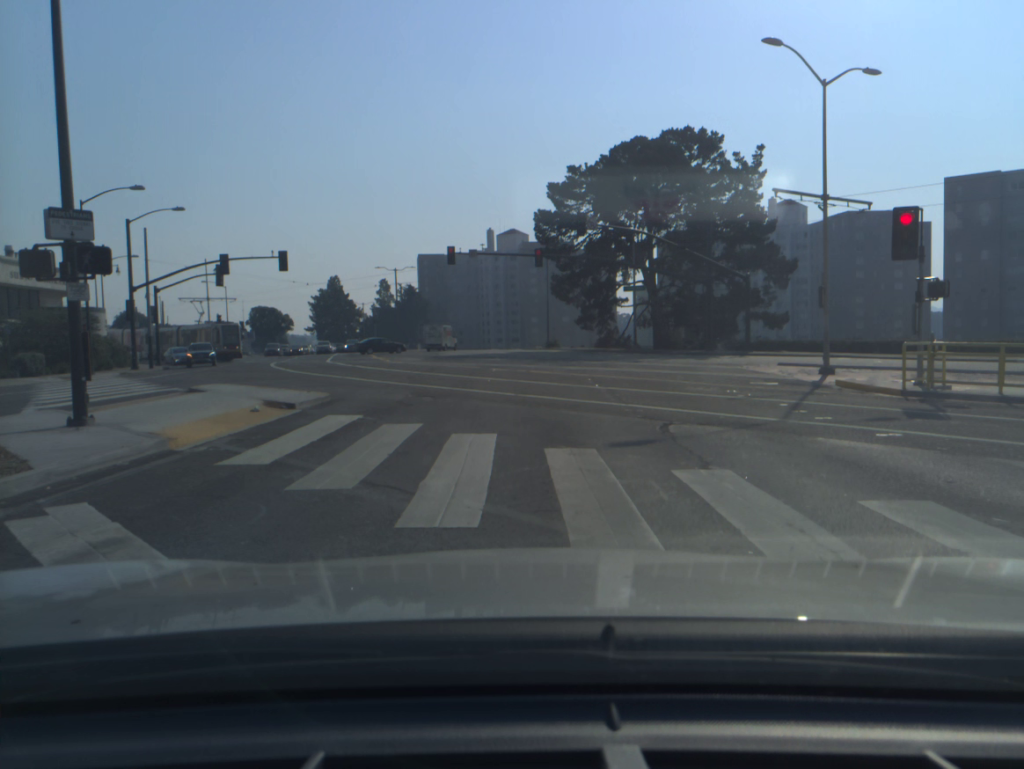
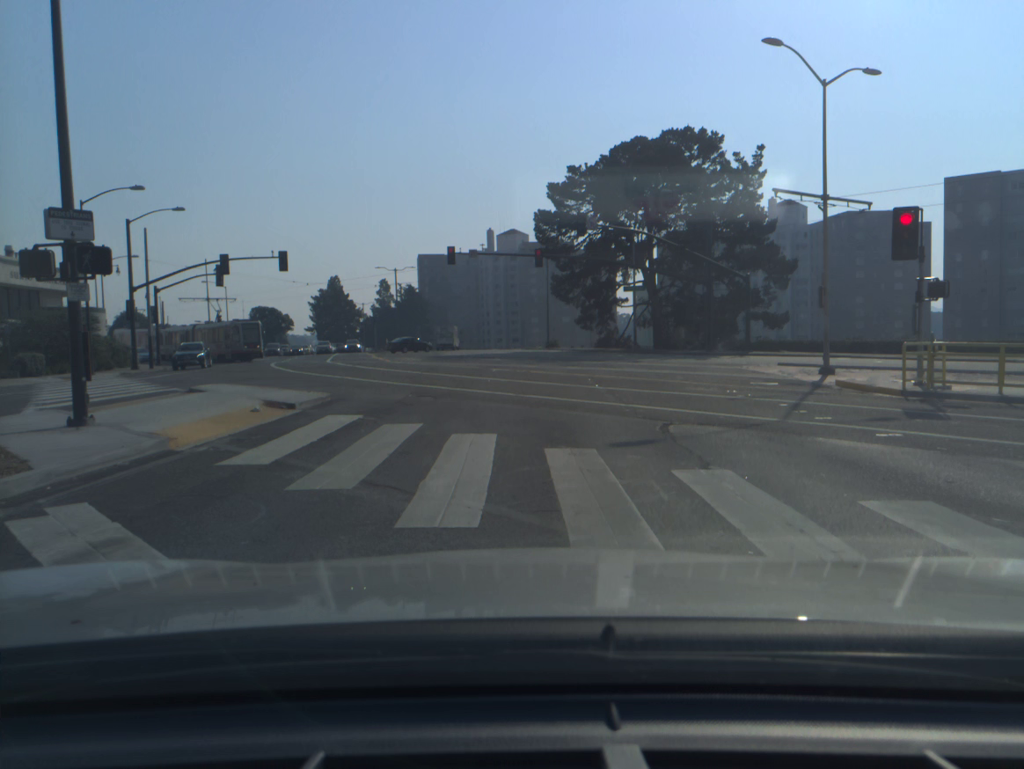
(0.0, 0.0) m; 0°
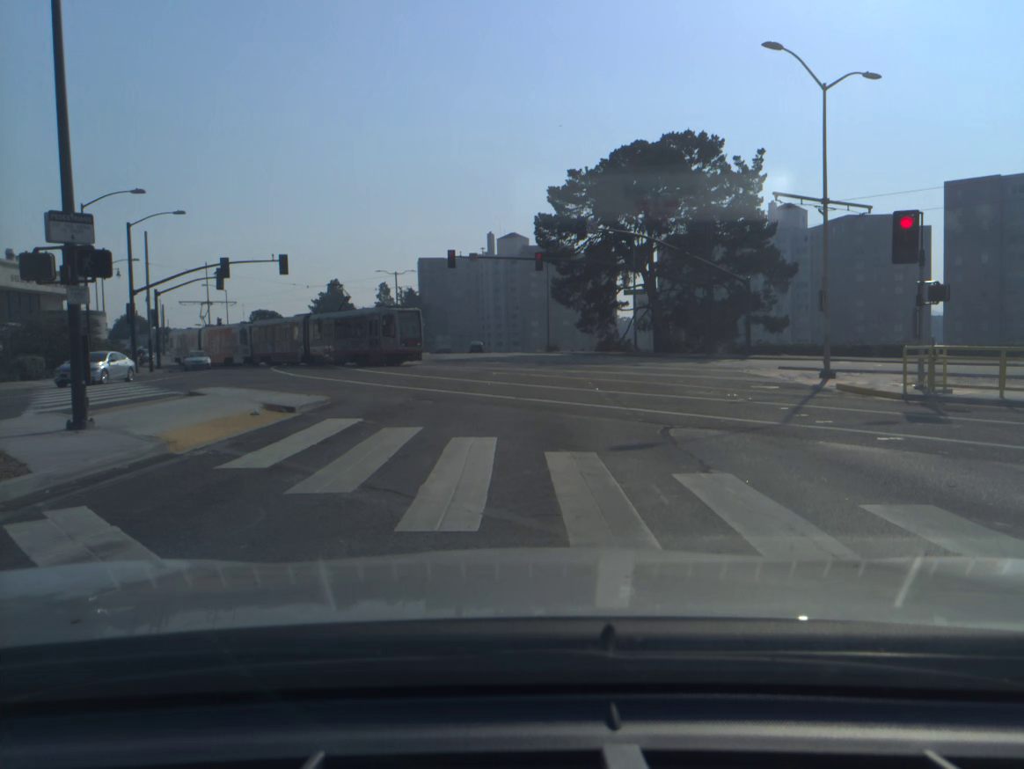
(0.0, 0.0) m; 0°
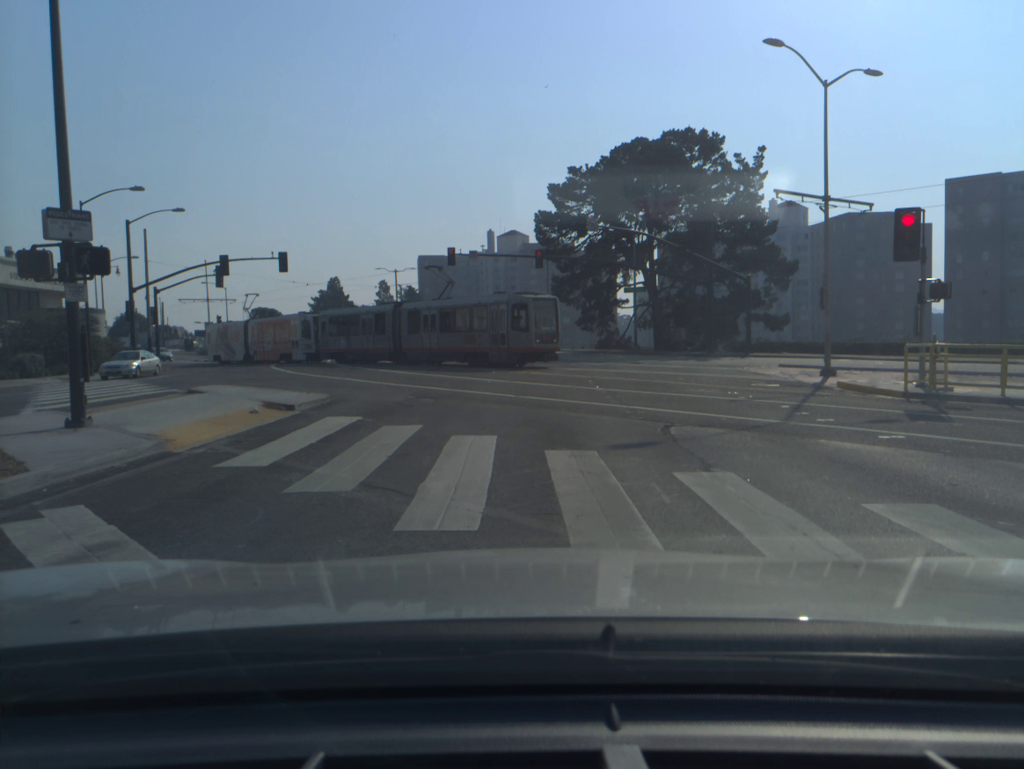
(0.0, +0.1) m; 0°
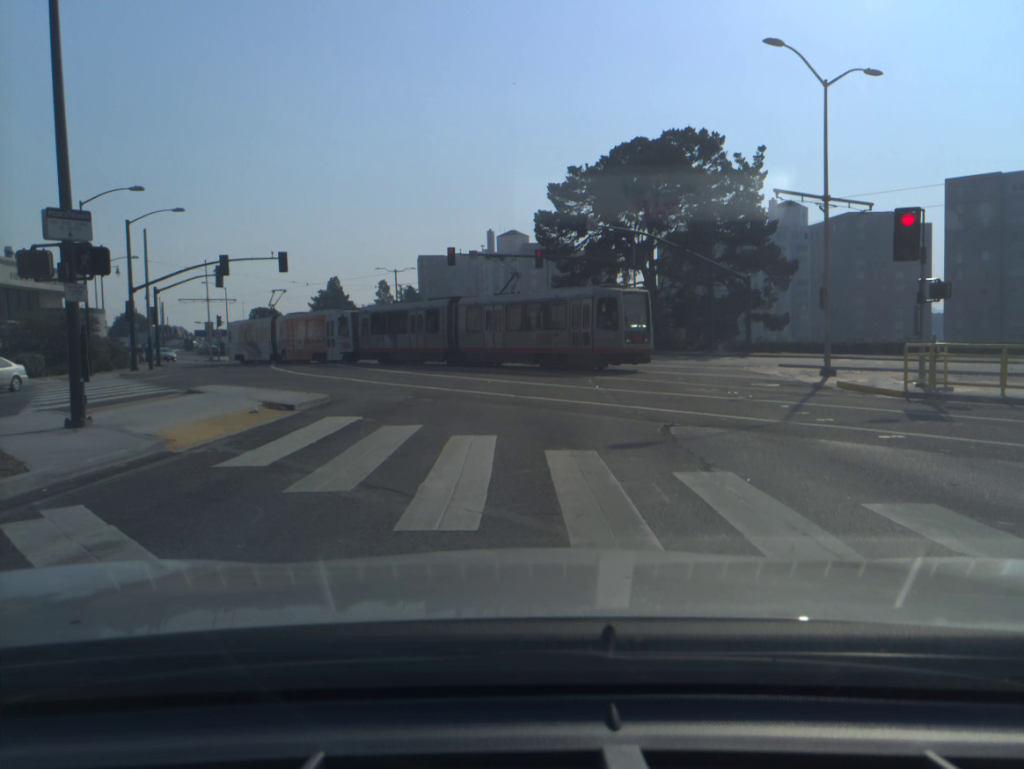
(0.0, 0.0) m; 0°
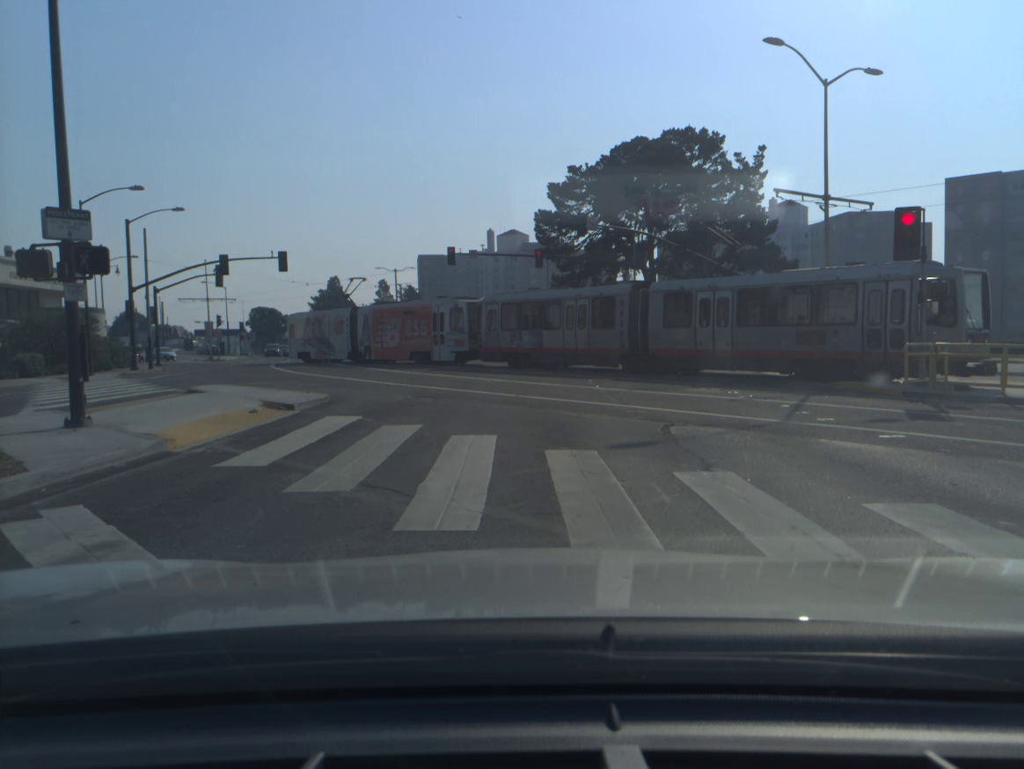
(0.0, 0.0) m; 0°
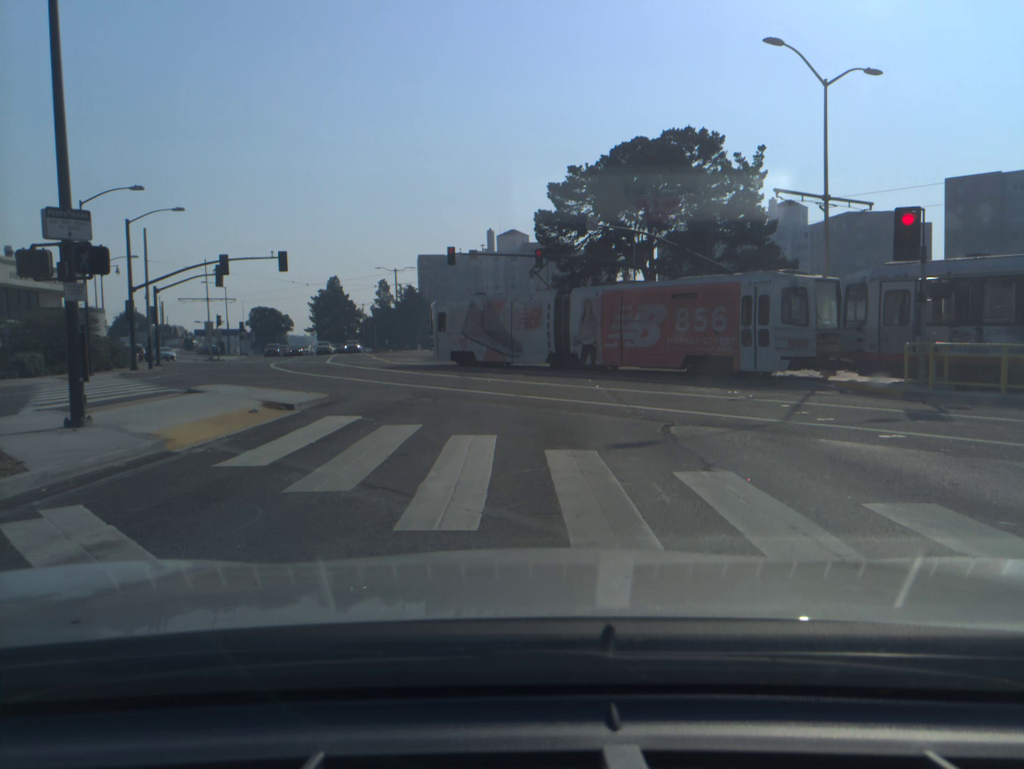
(0.0, 0.0) m; 0°
